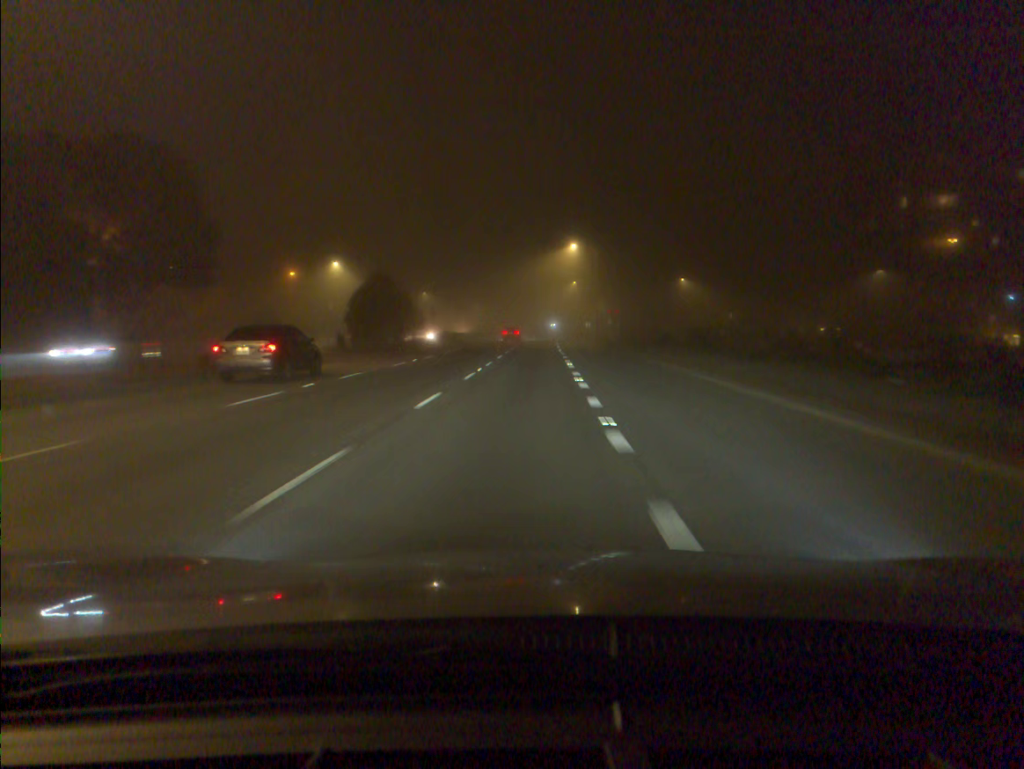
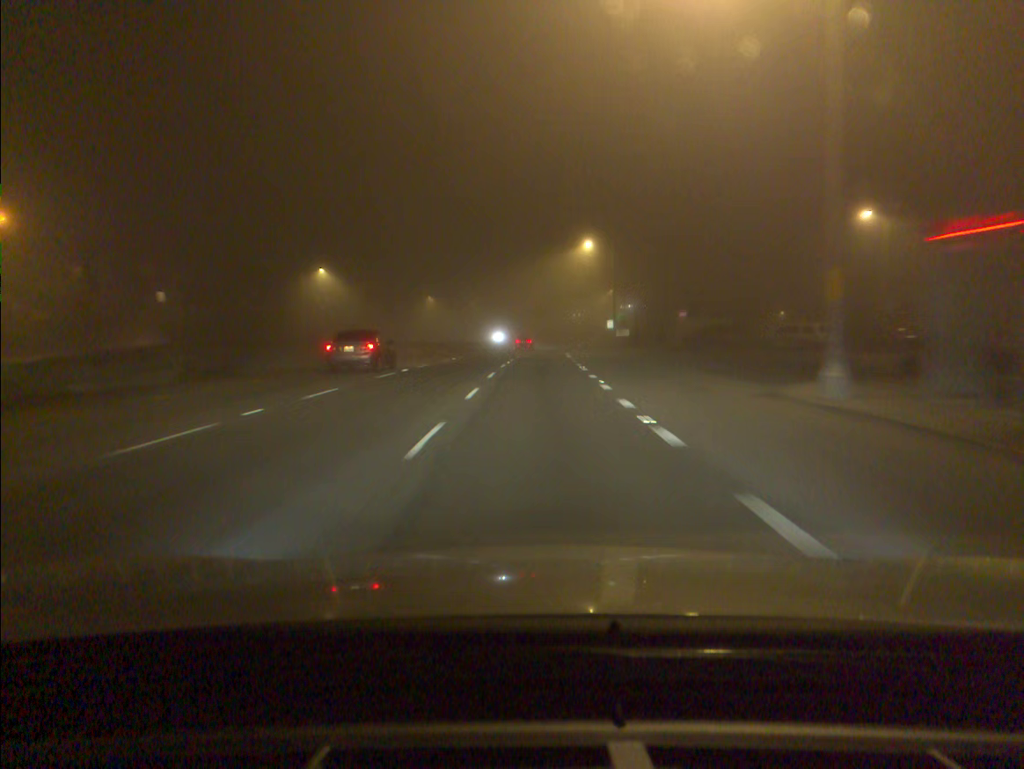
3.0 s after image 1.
(+0.6, +64.3) m; +2°
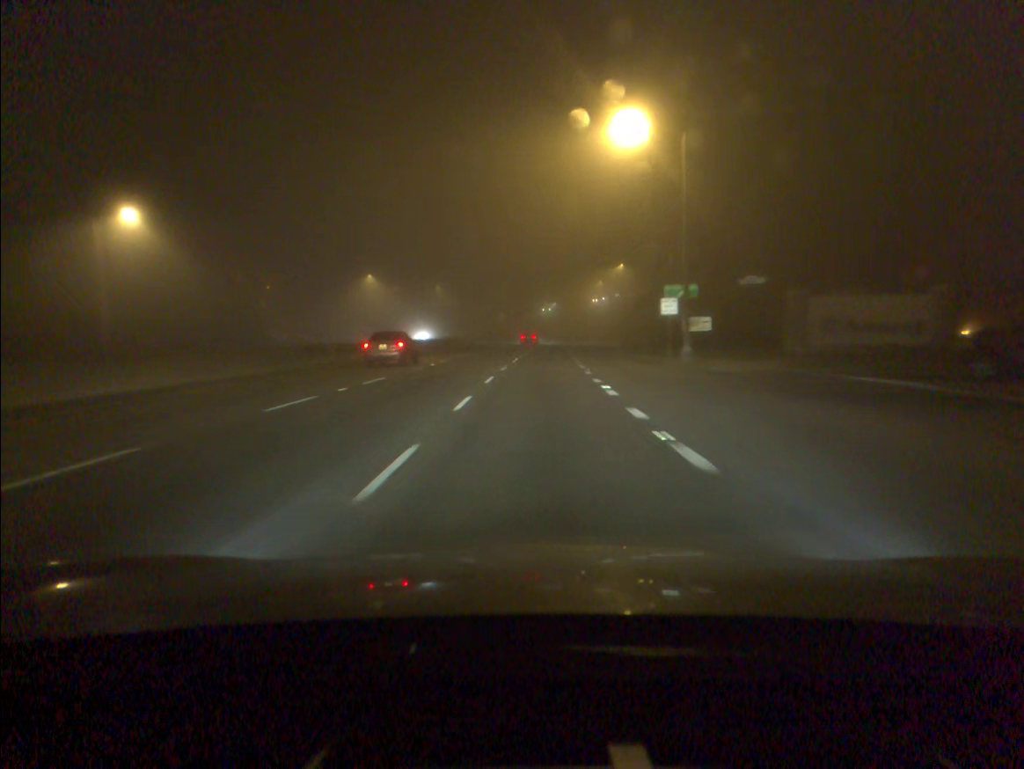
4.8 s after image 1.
(+0.5, +38.9) m; +1°
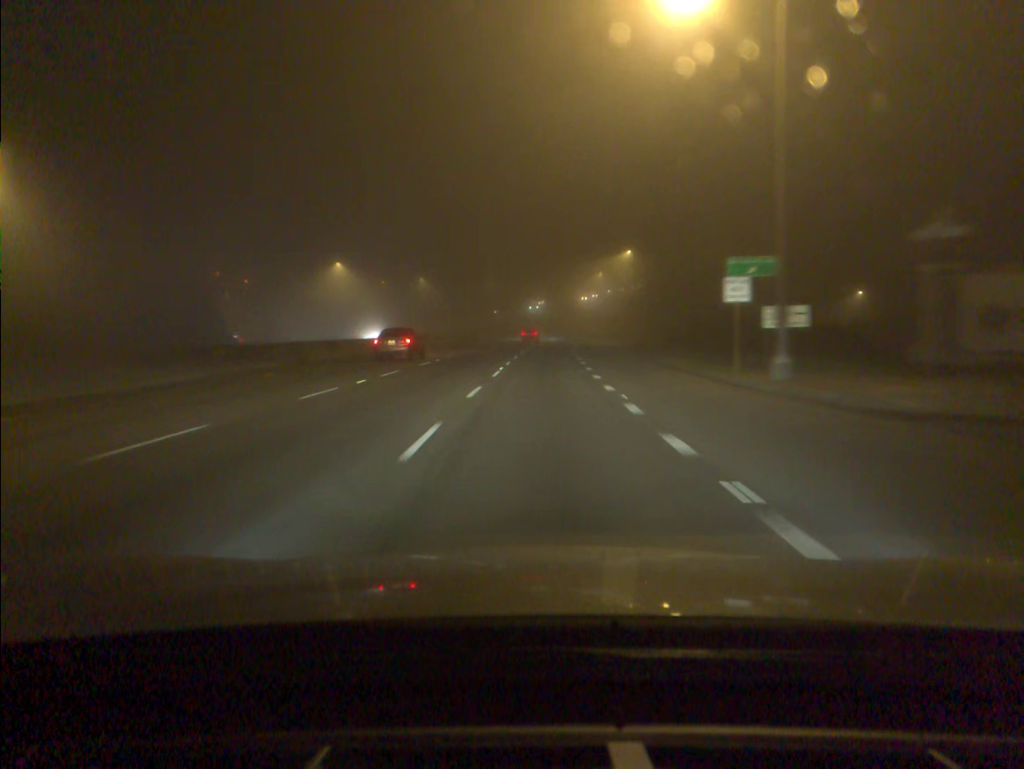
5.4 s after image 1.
(0.0, +12.9) m; 0°
